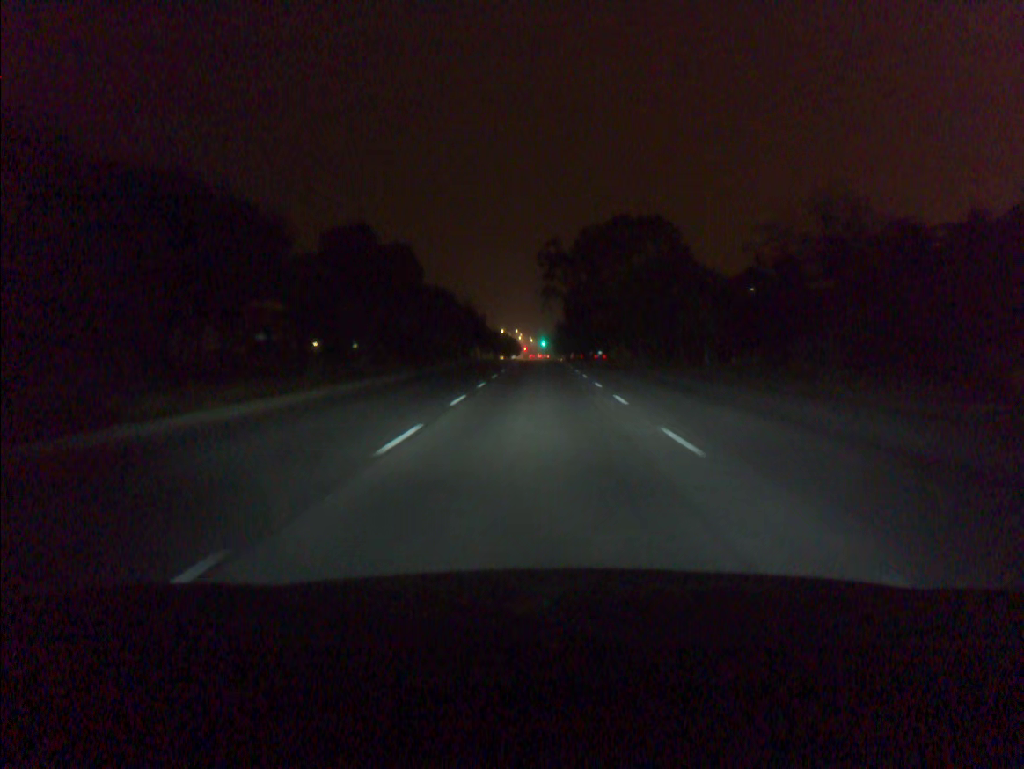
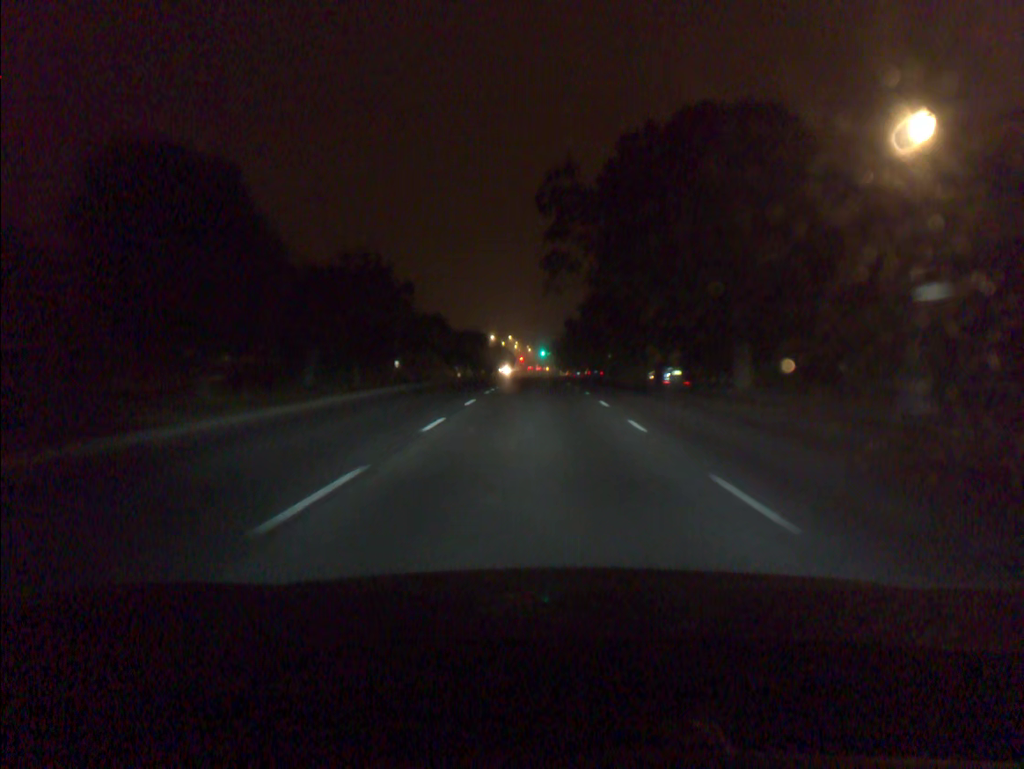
(-0.1, +46.5) m; 0°
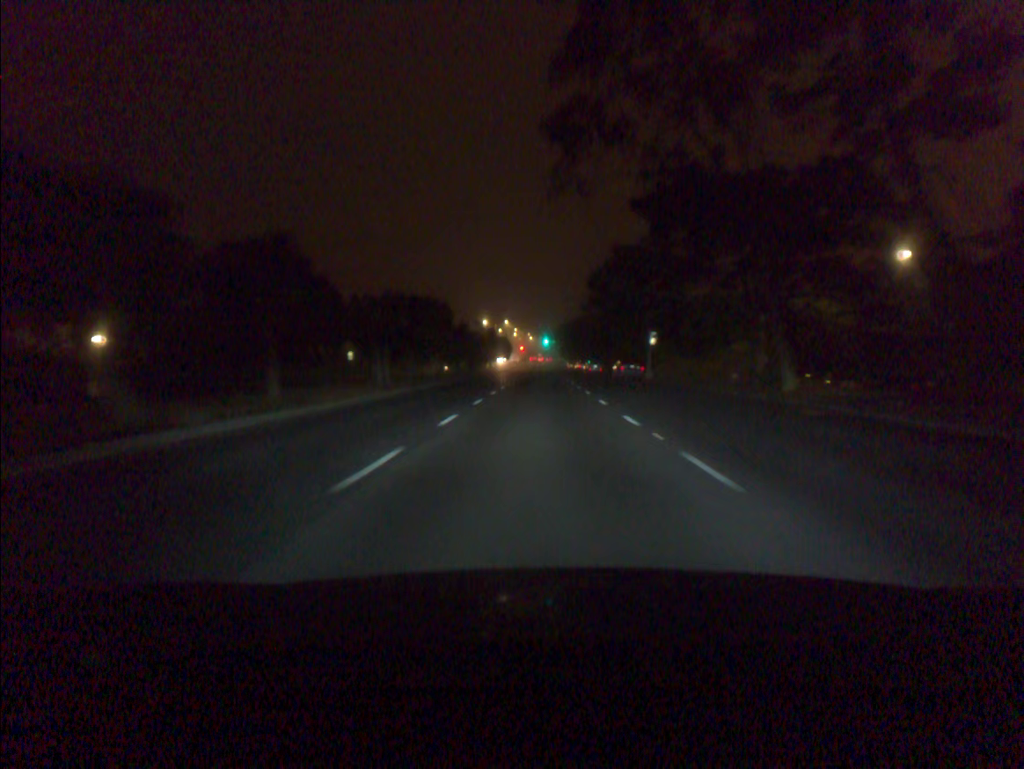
(0.0, +34.1) m; 0°
